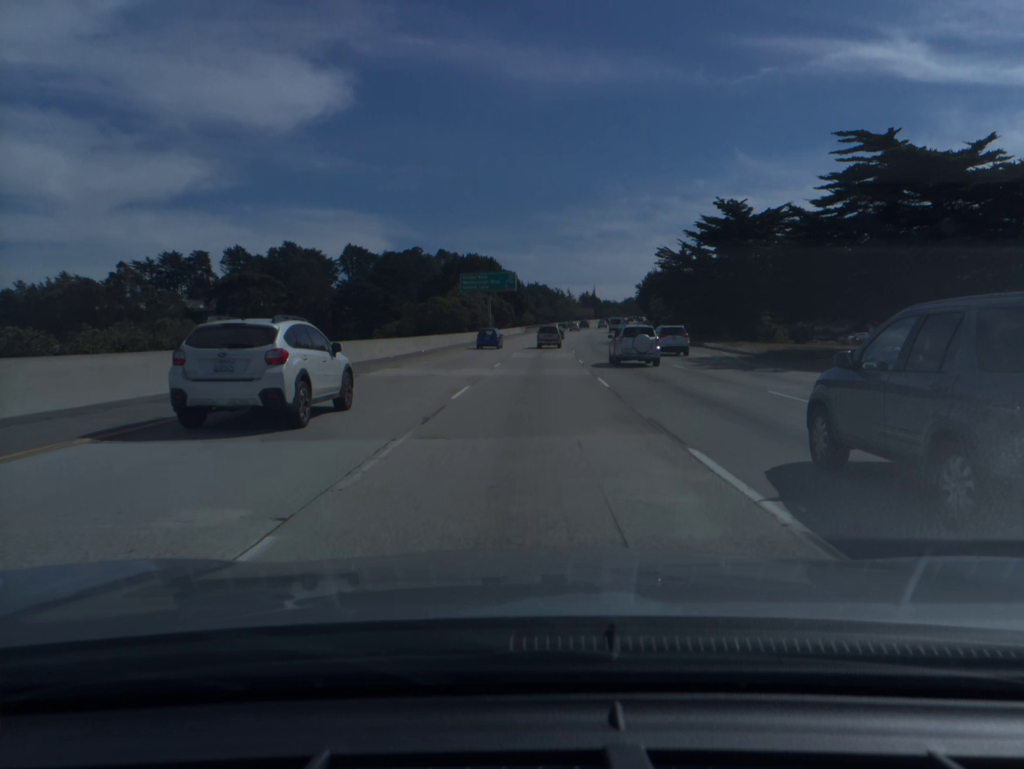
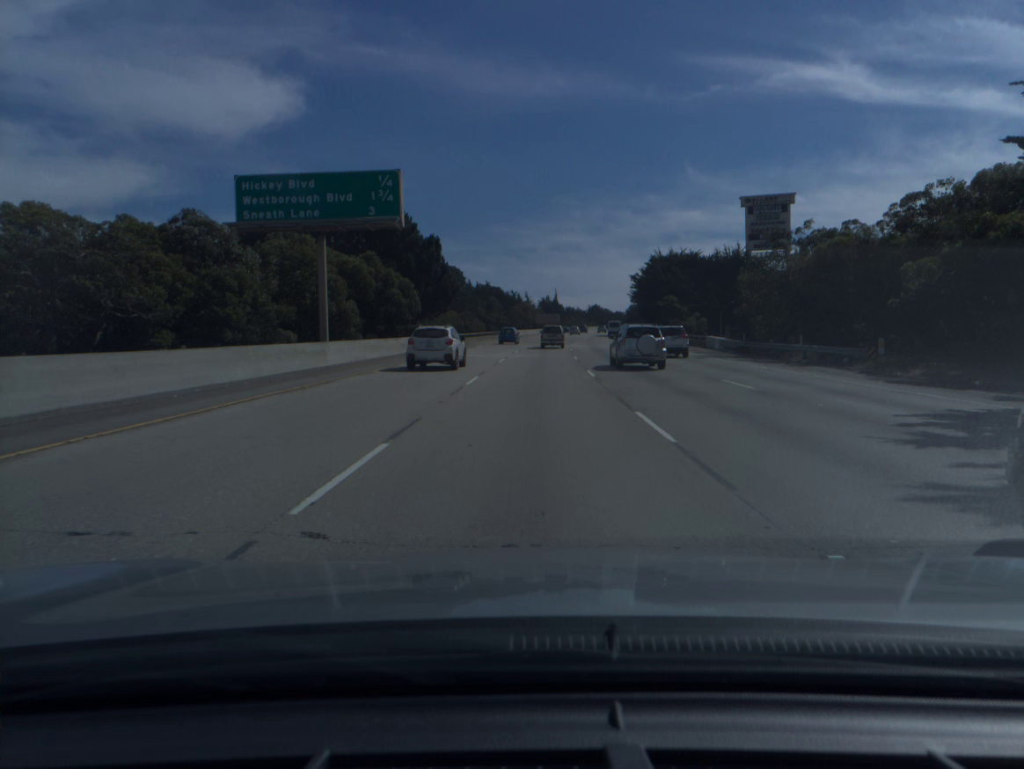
(+1.9, +68.7) m; +3°
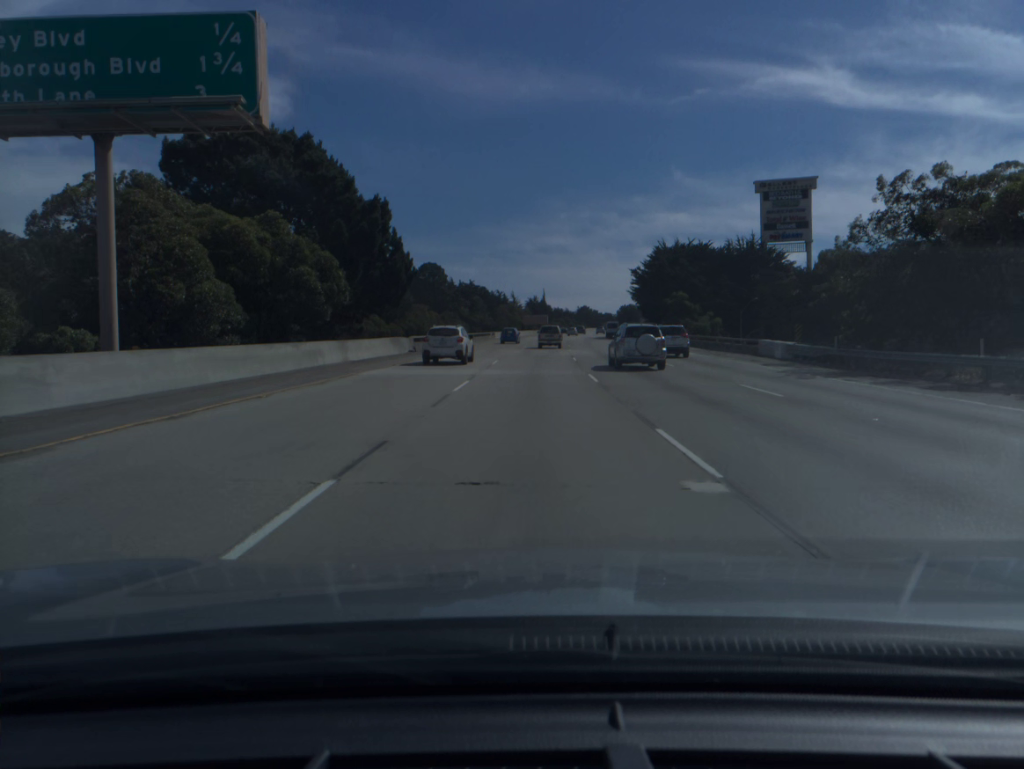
(+0.1, +17.3) m; +1°
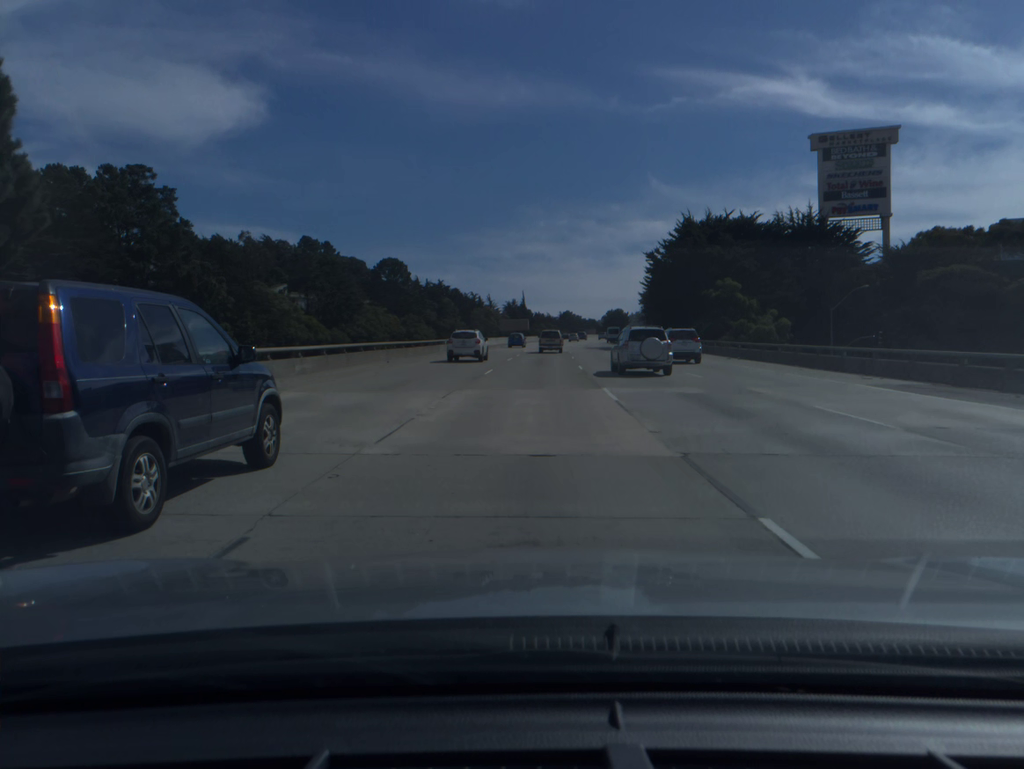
(+0.5, +34.6) m; +2°
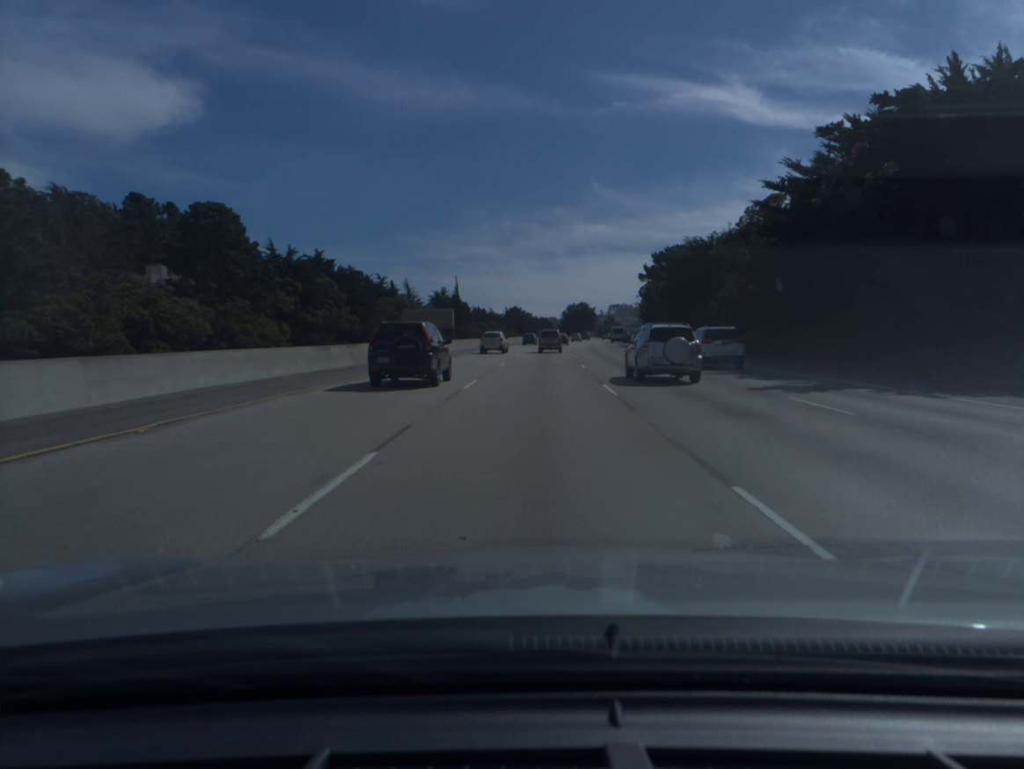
(+3.0, +86.7) m; +4°
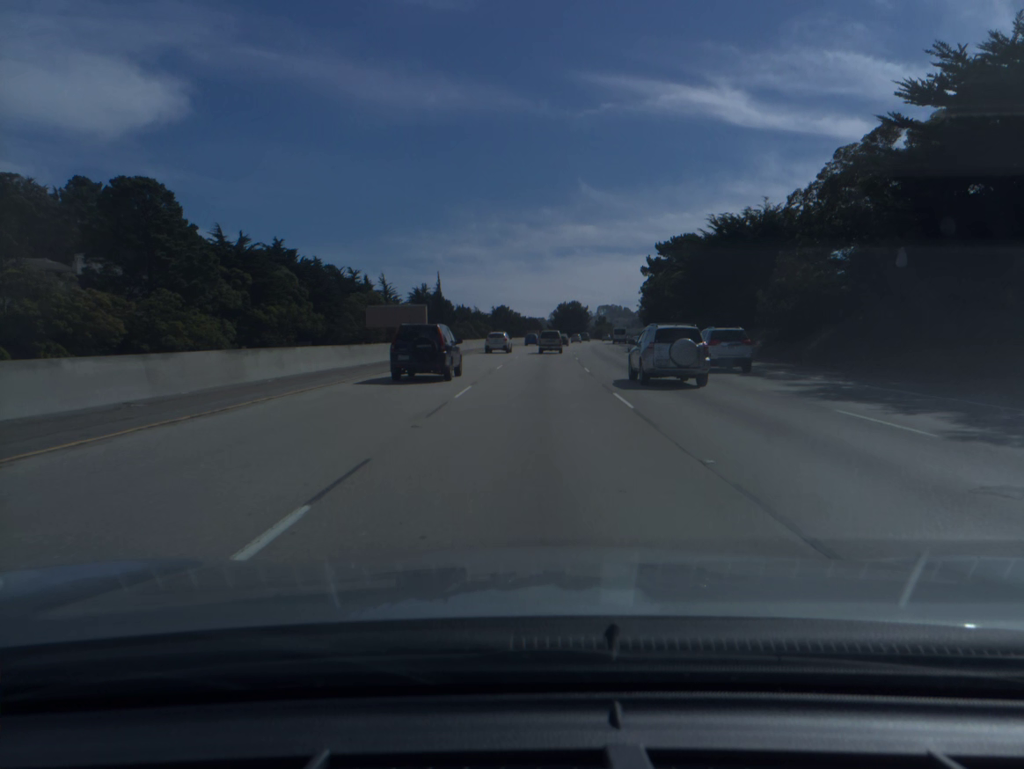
(+0.1, +17.4) m; +1°
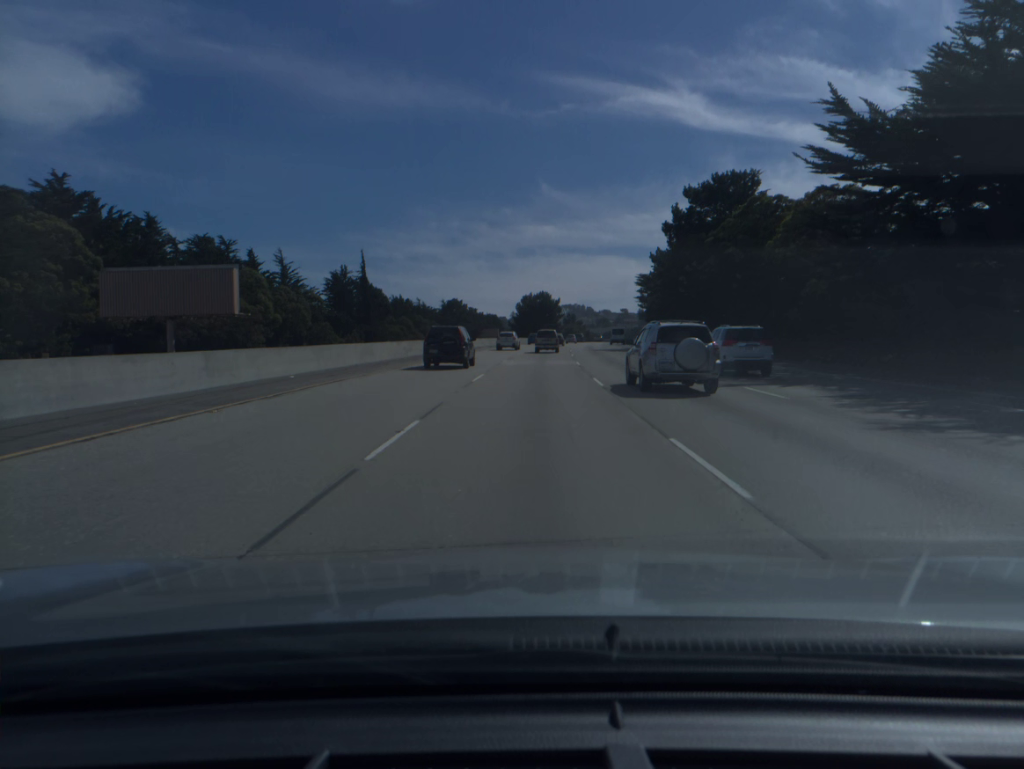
(+1.3, +52.3) m; +3°
